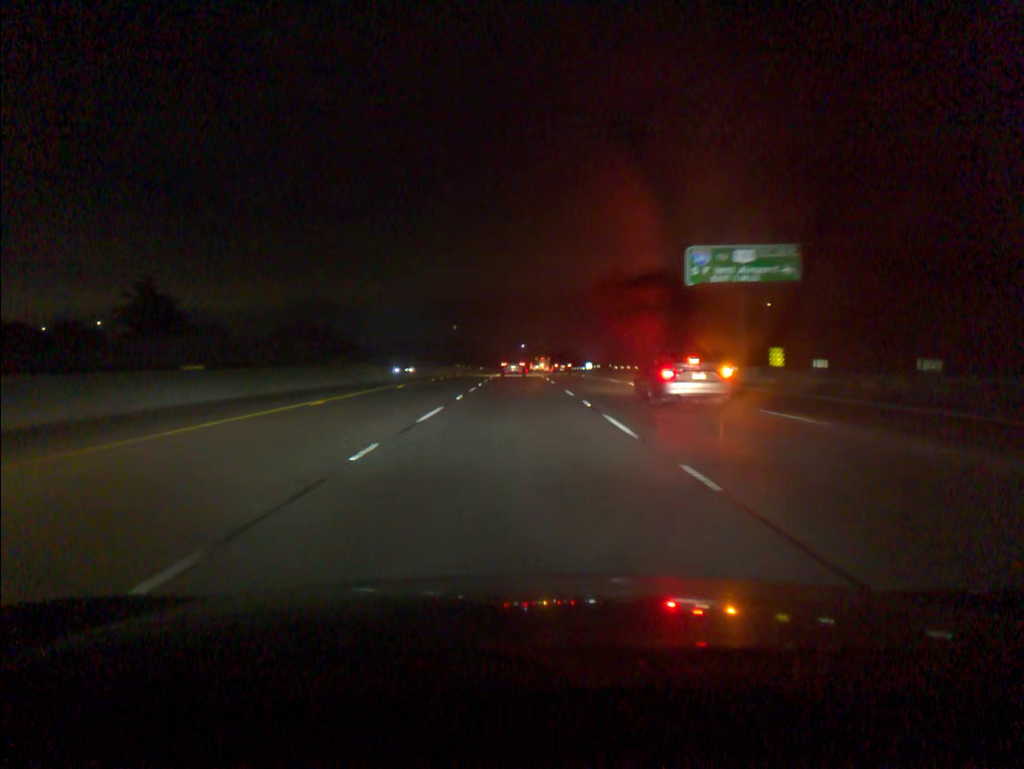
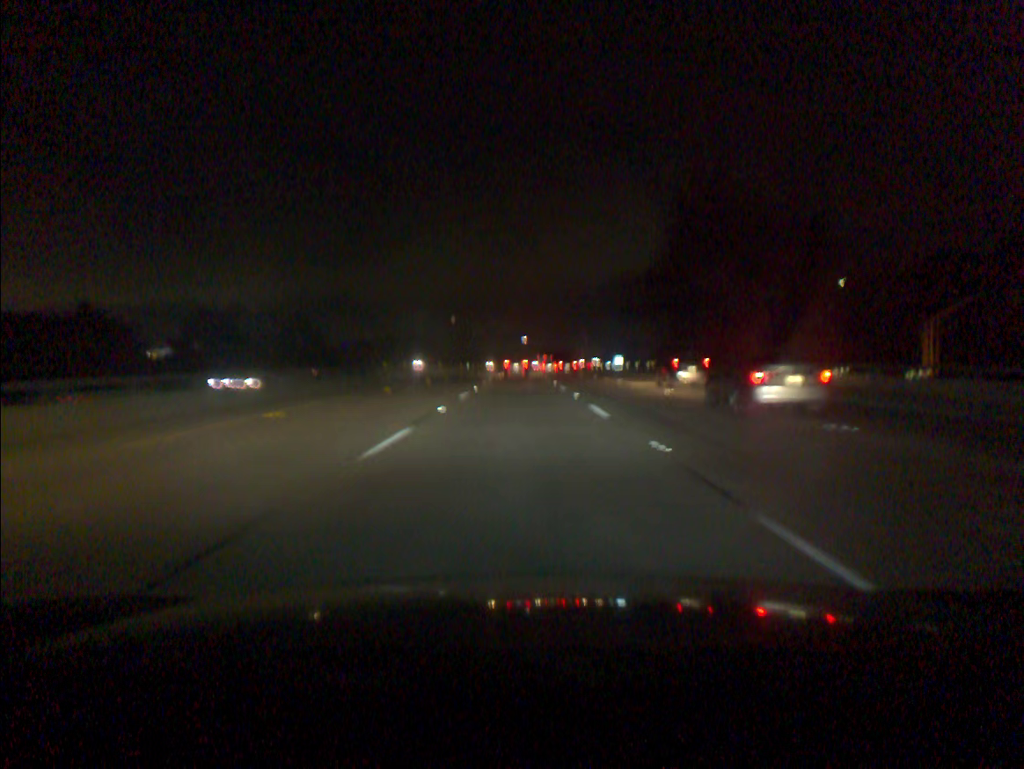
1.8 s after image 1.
(-0.1, +53.0) m; 0°
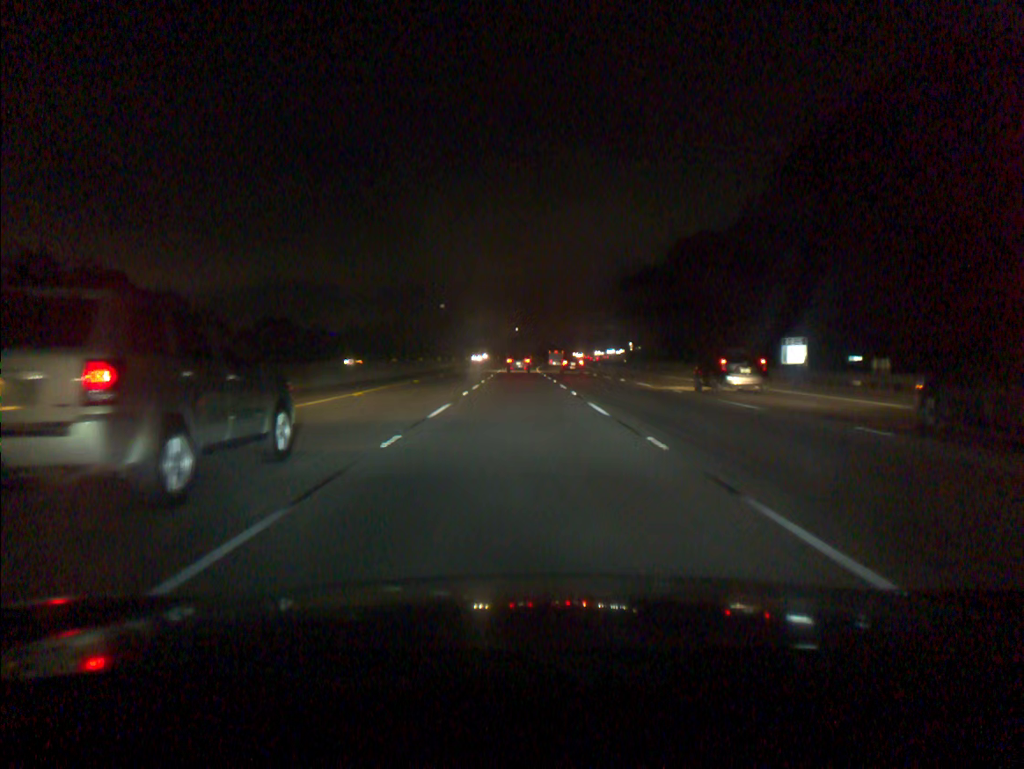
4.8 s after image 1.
(0.0, +88.3) m; 0°
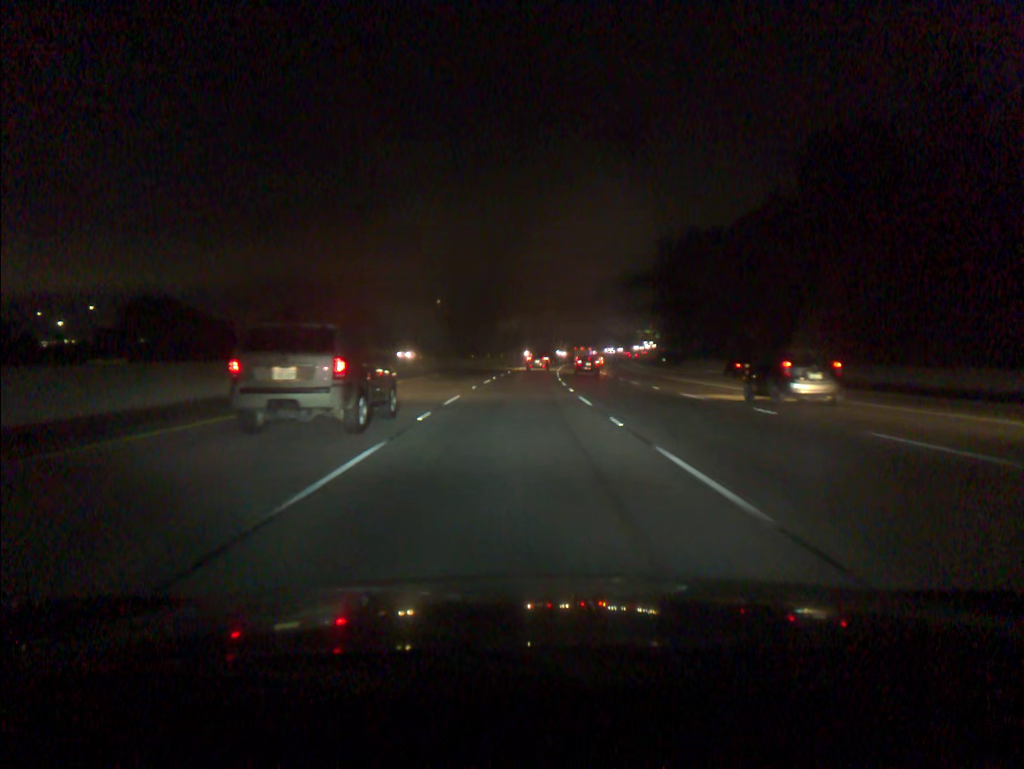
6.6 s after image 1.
(0.0, +53.5) m; 0°
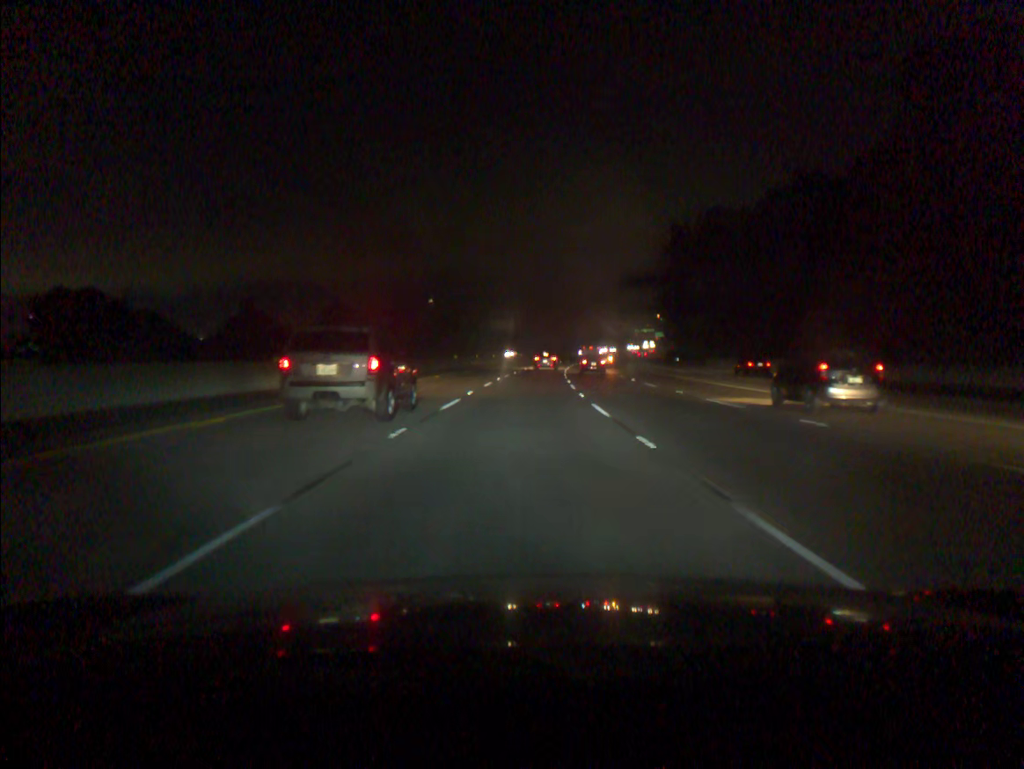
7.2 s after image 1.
(0.0, +18.0) m; 0°
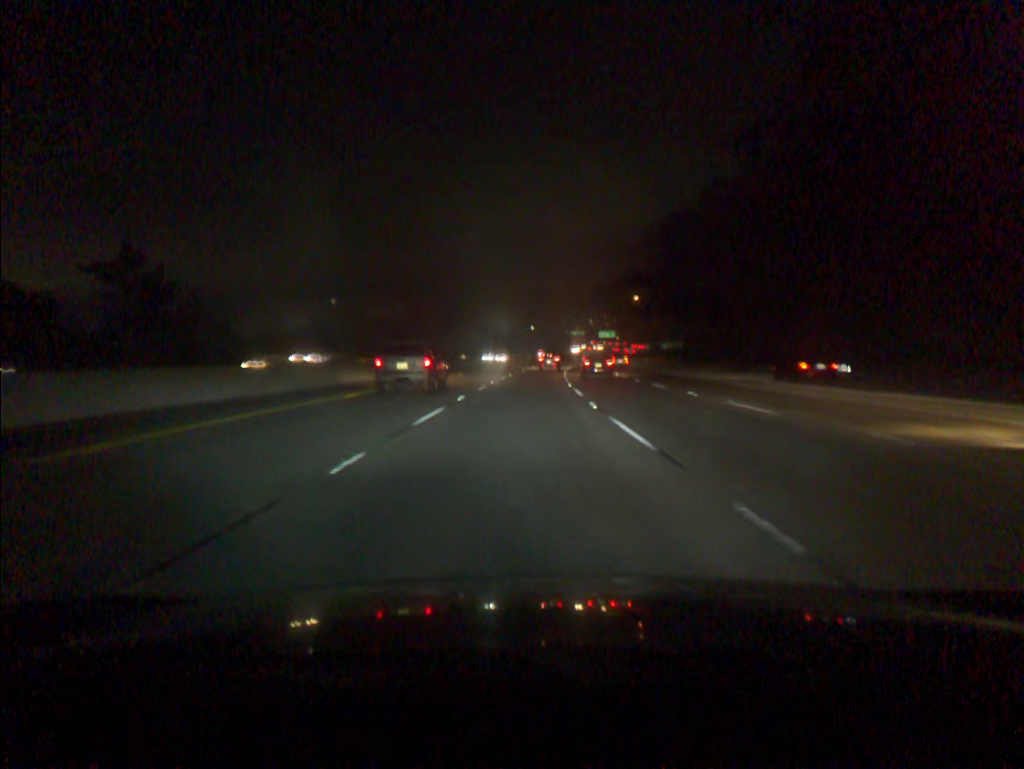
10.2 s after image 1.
(+4.1, +90.7) m; +6°
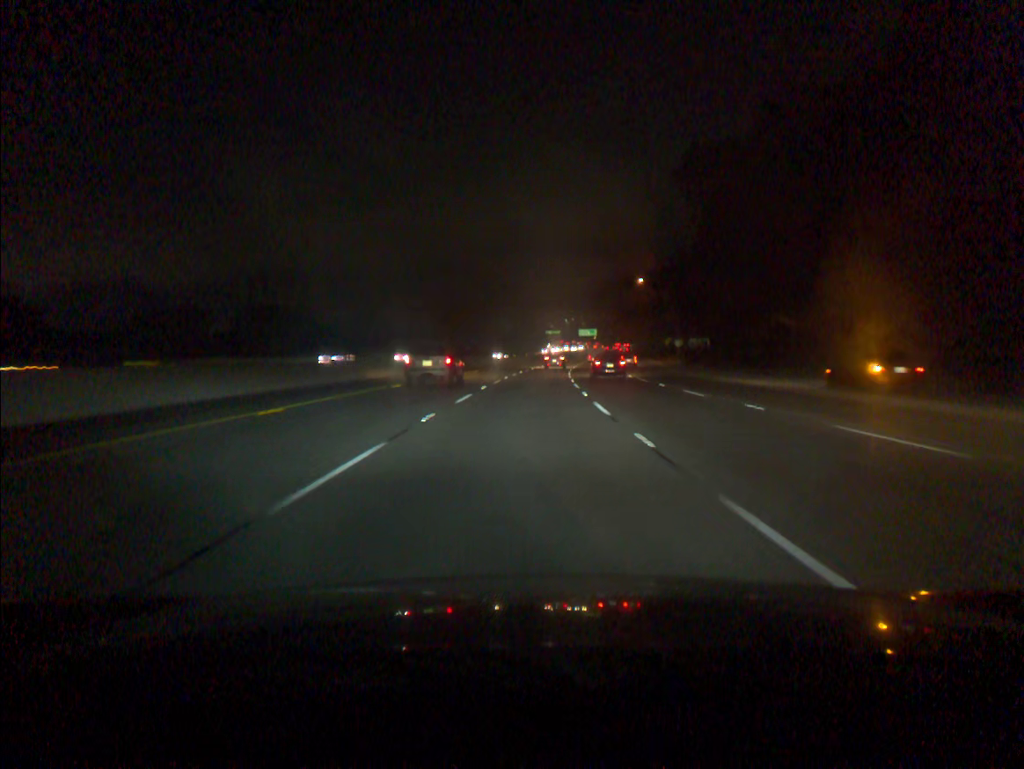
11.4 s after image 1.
(+0.7, +36.8) m; +2°
